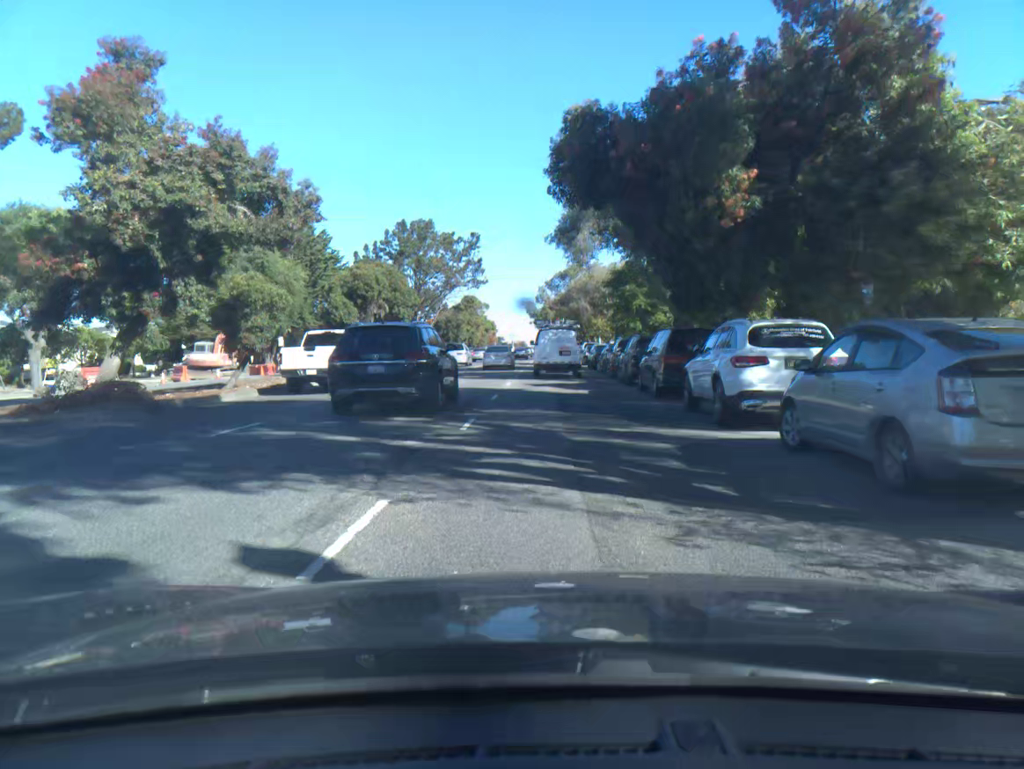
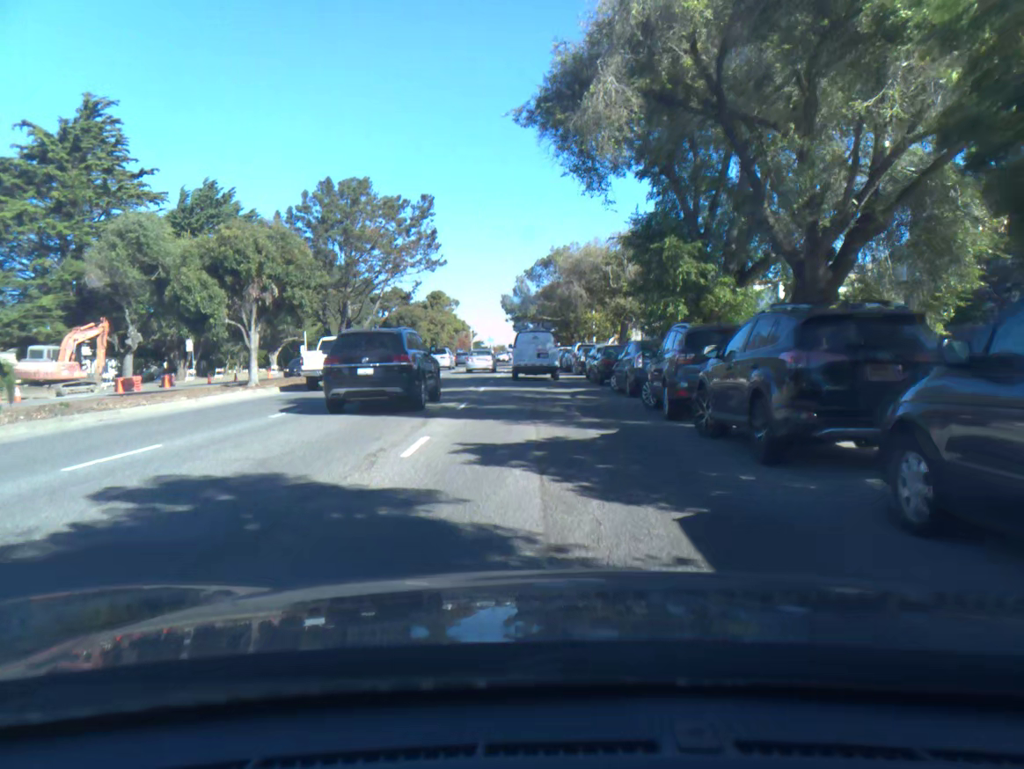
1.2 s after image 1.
(+0.2, +17.1) m; +1°
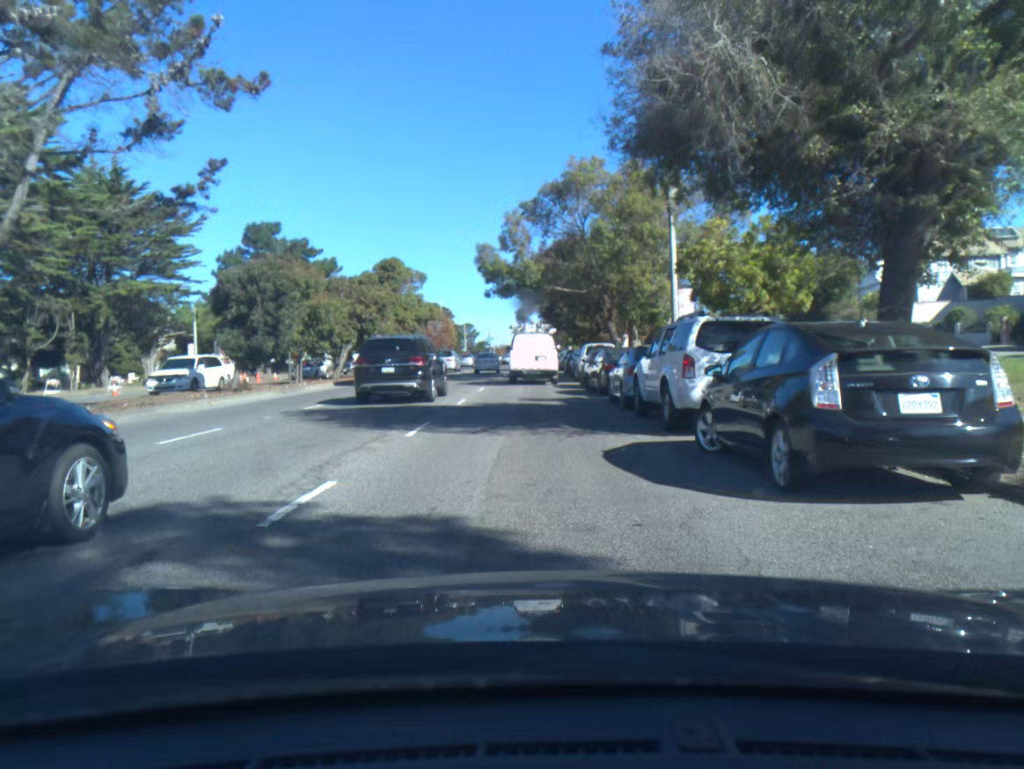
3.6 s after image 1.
(-0.1, +32.9) m; -1°
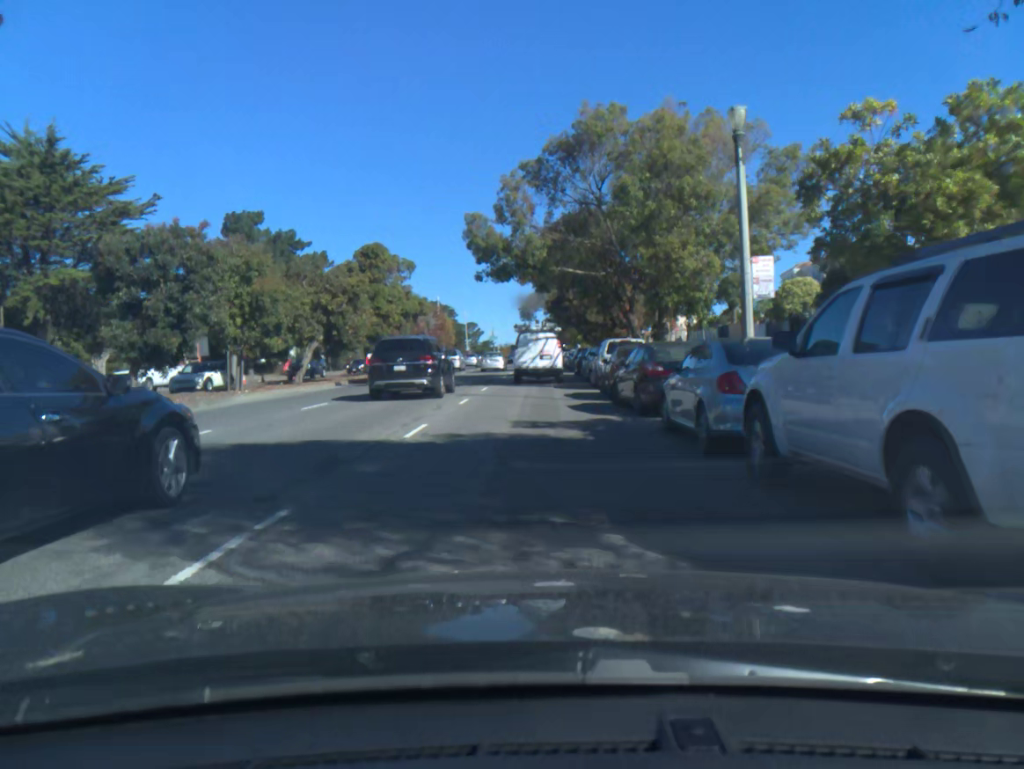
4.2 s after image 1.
(0.0, +8.0) m; 0°
